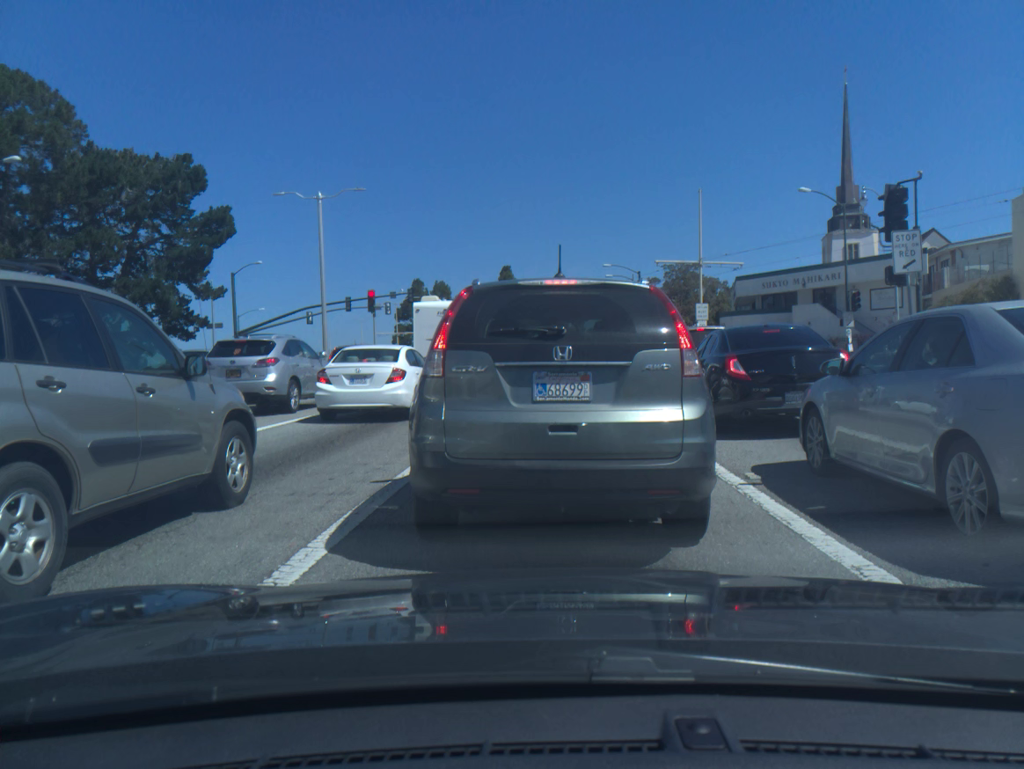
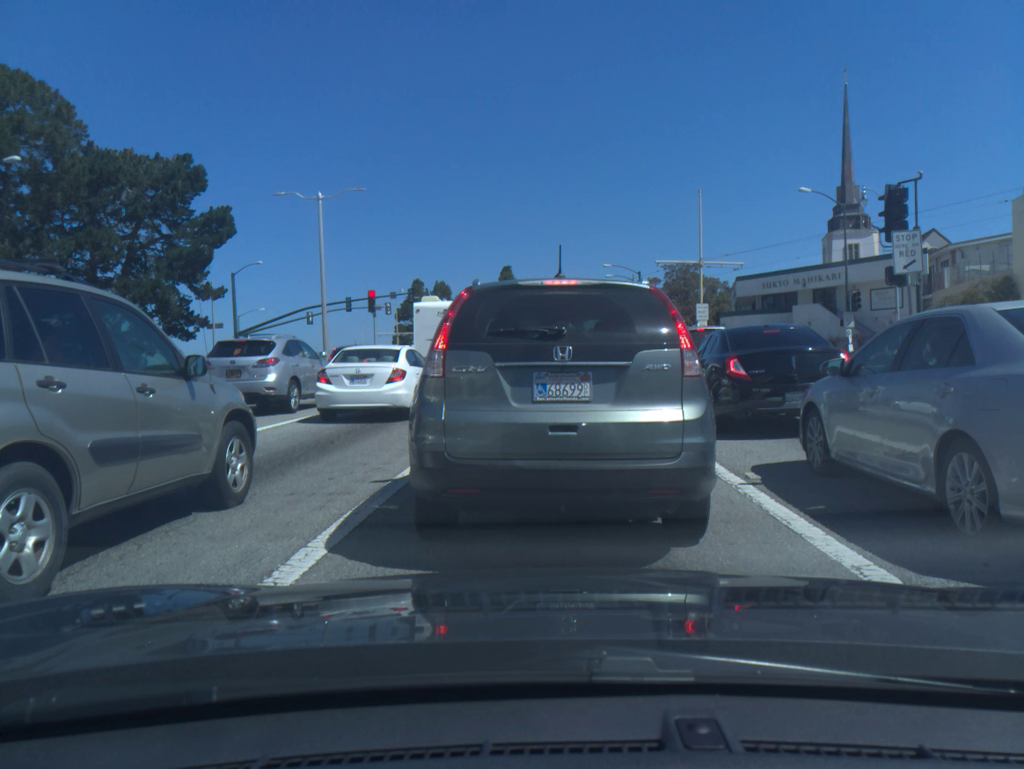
(0.0, 0.0) m; 0°
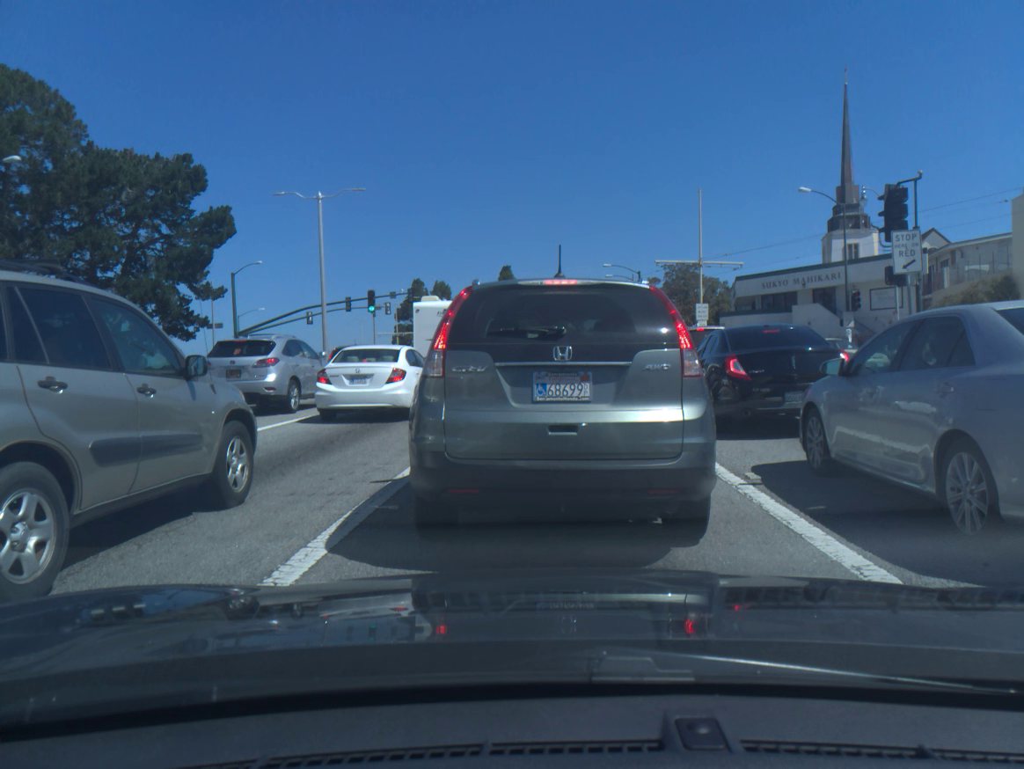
(0.0, 0.0) m; 0°
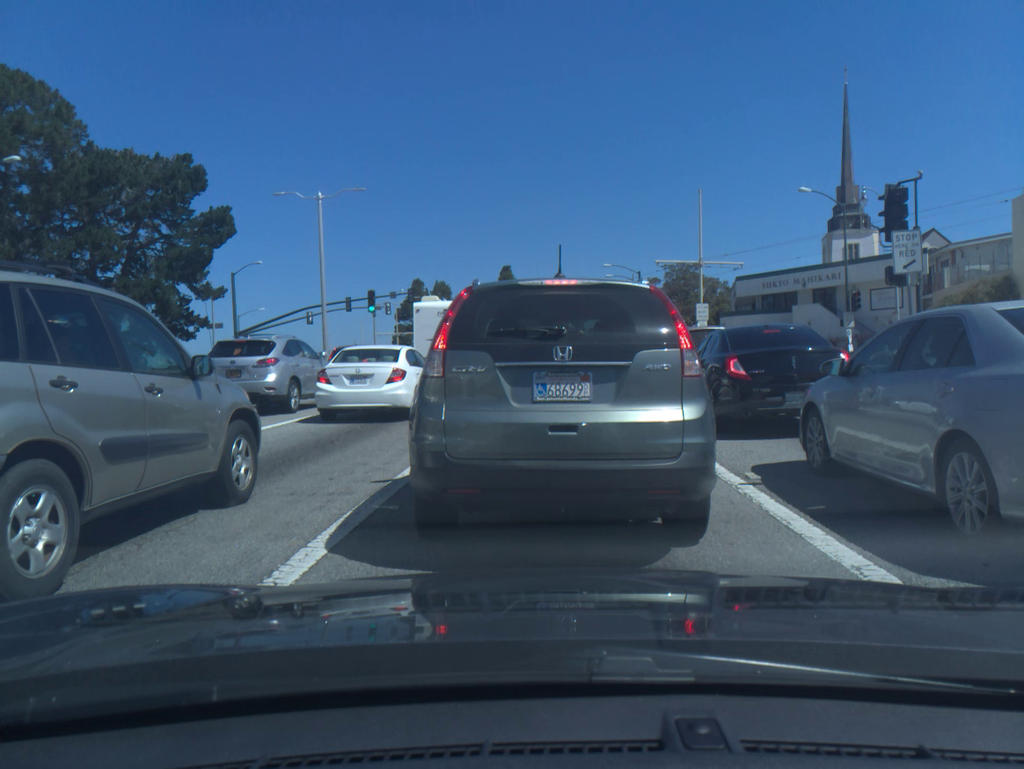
(0.0, 0.0) m; 0°
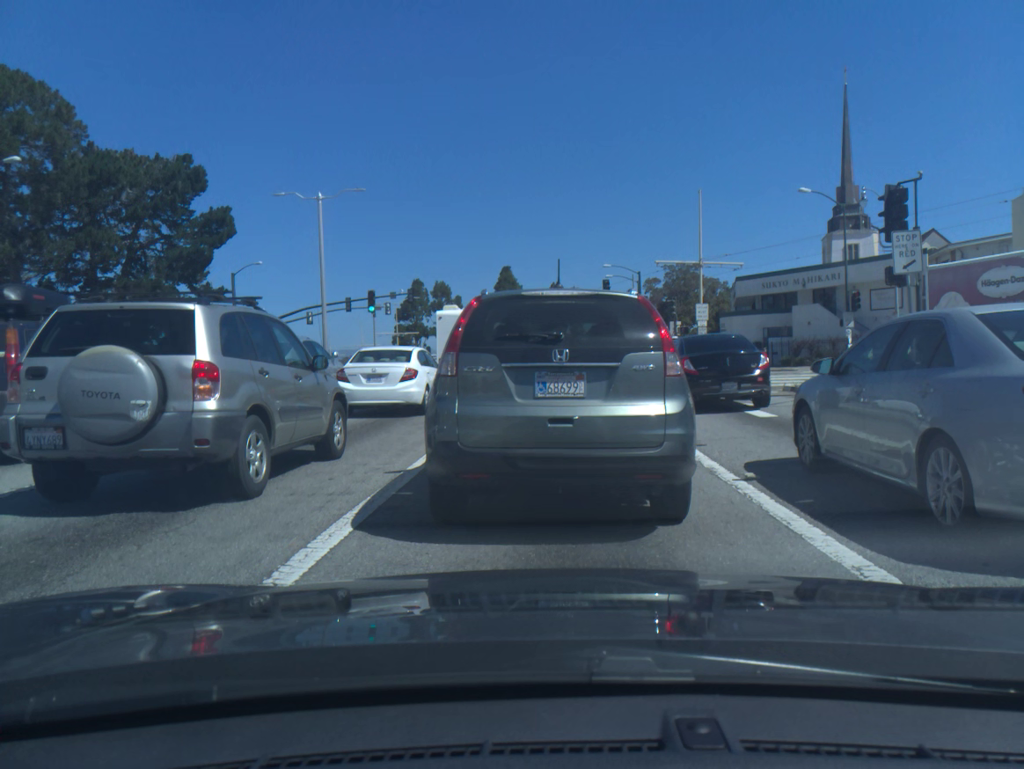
(0.0, 0.0) m; -1°
